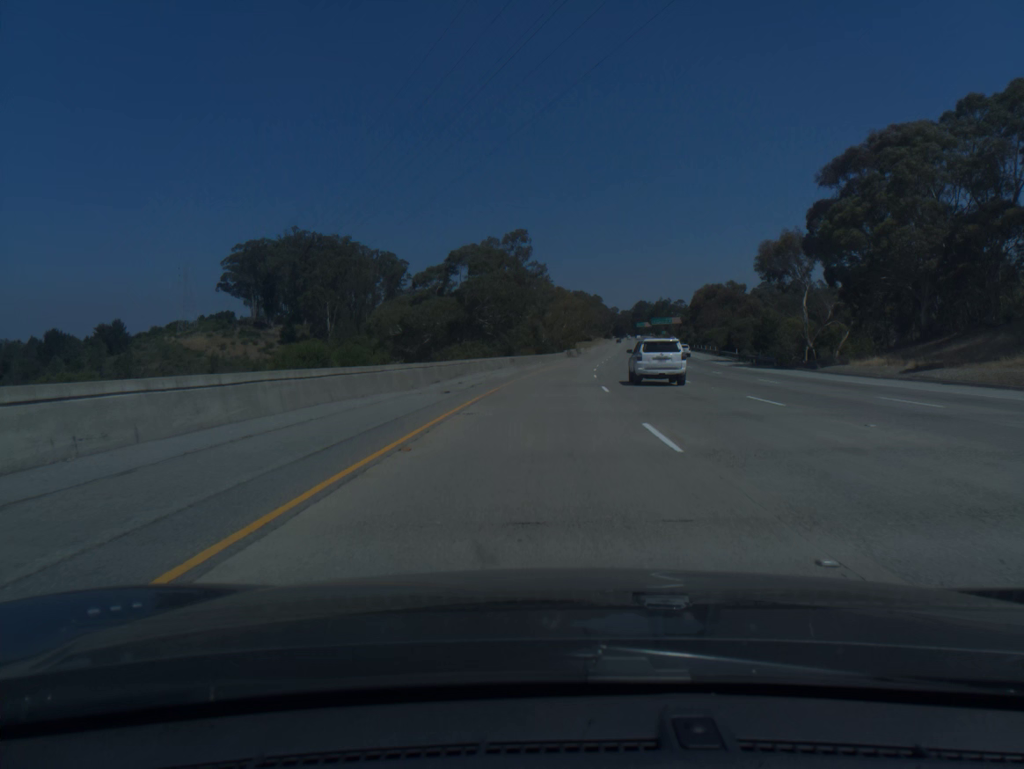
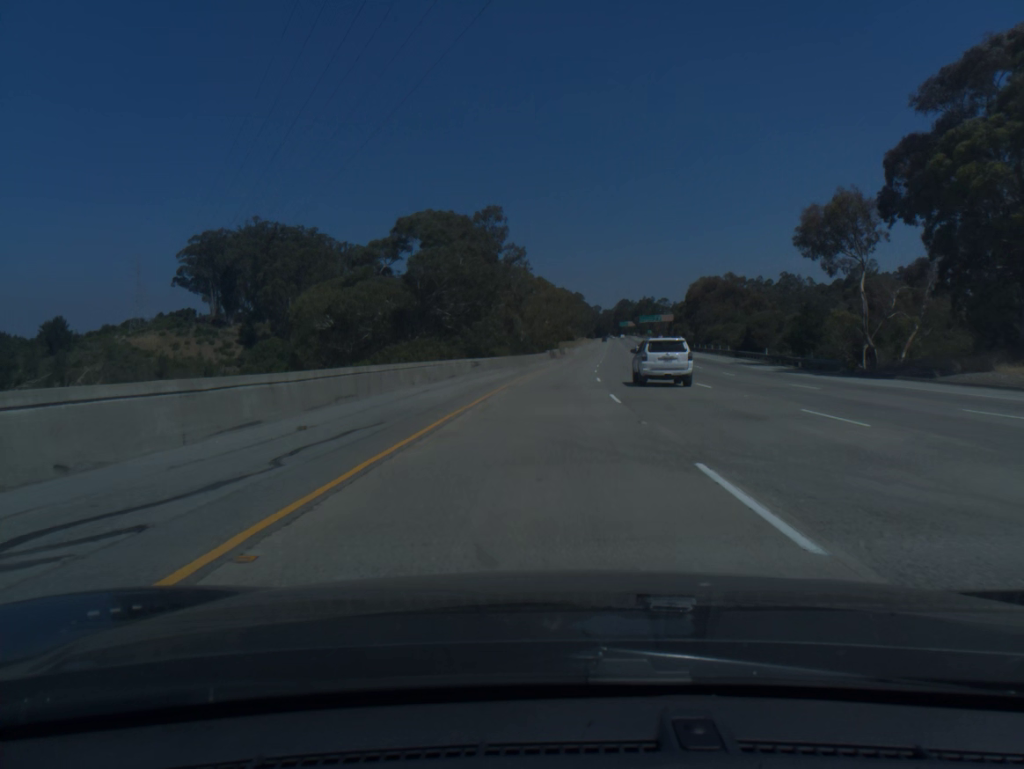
(+0.2, +19.6) m; +2°
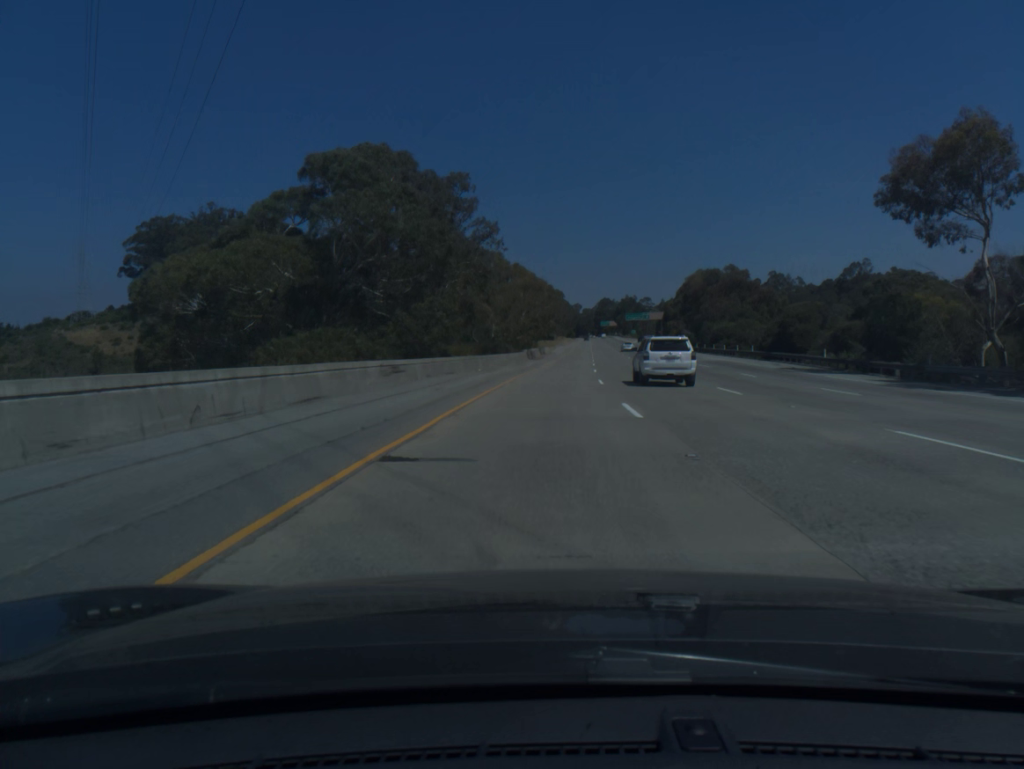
(+0.2, +19.6) m; +2°
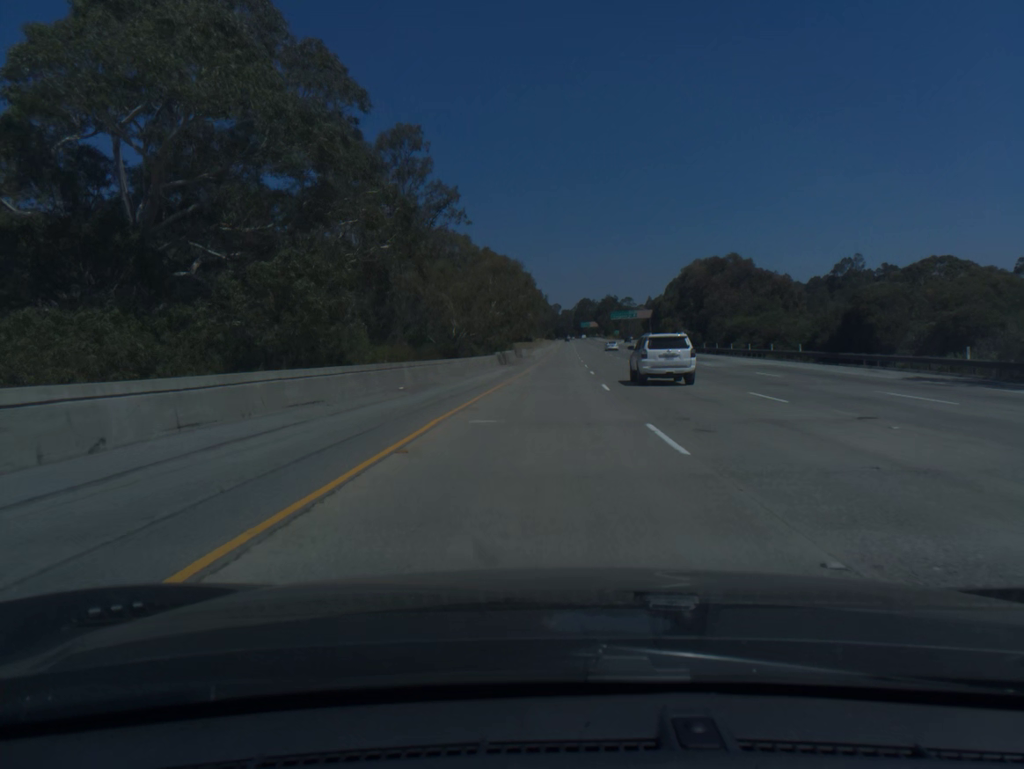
(+0.3, +19.6) m; +1°
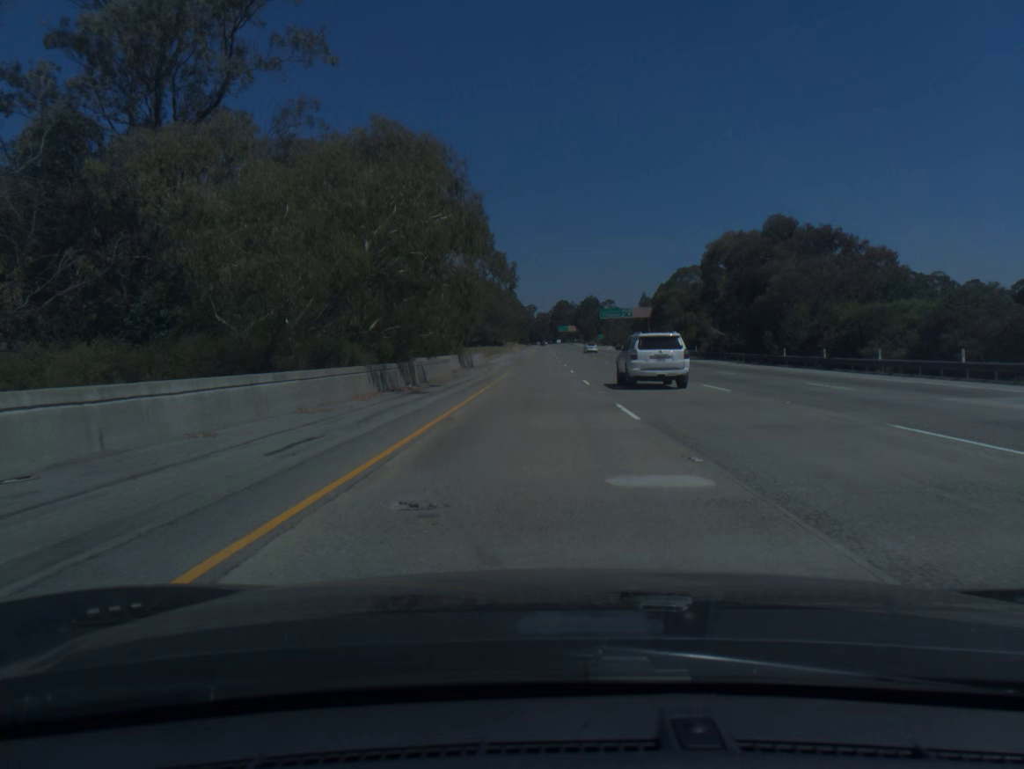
(+0.9, +39.2) m; +2°
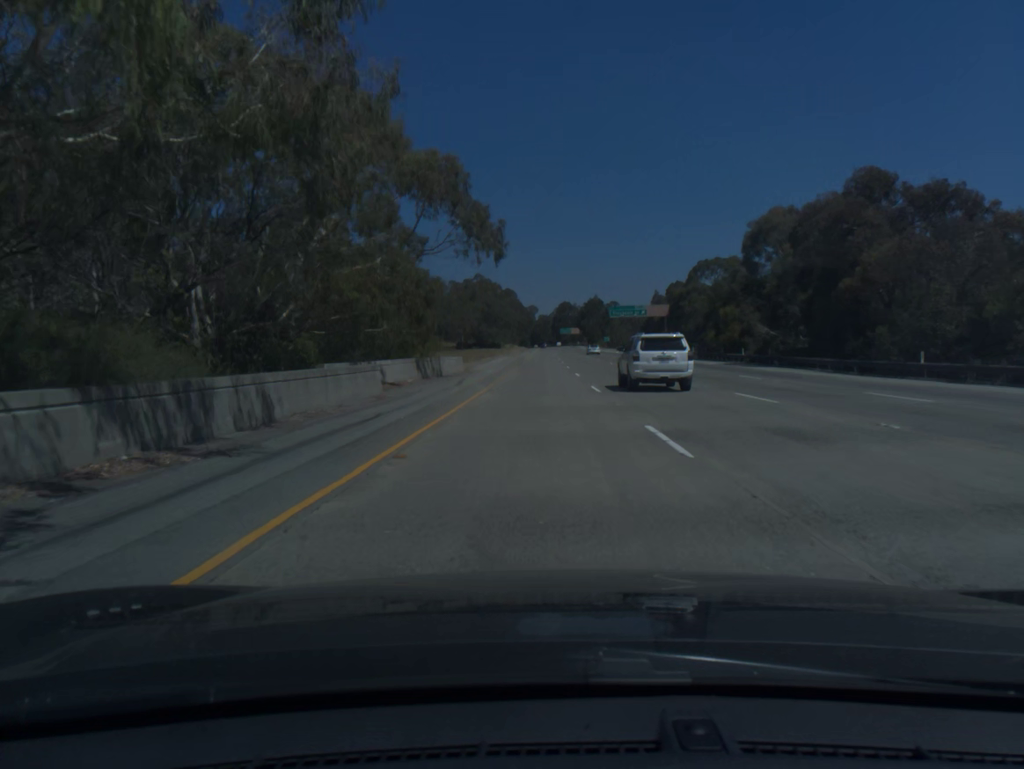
(0.0, +19.6) m; 0°
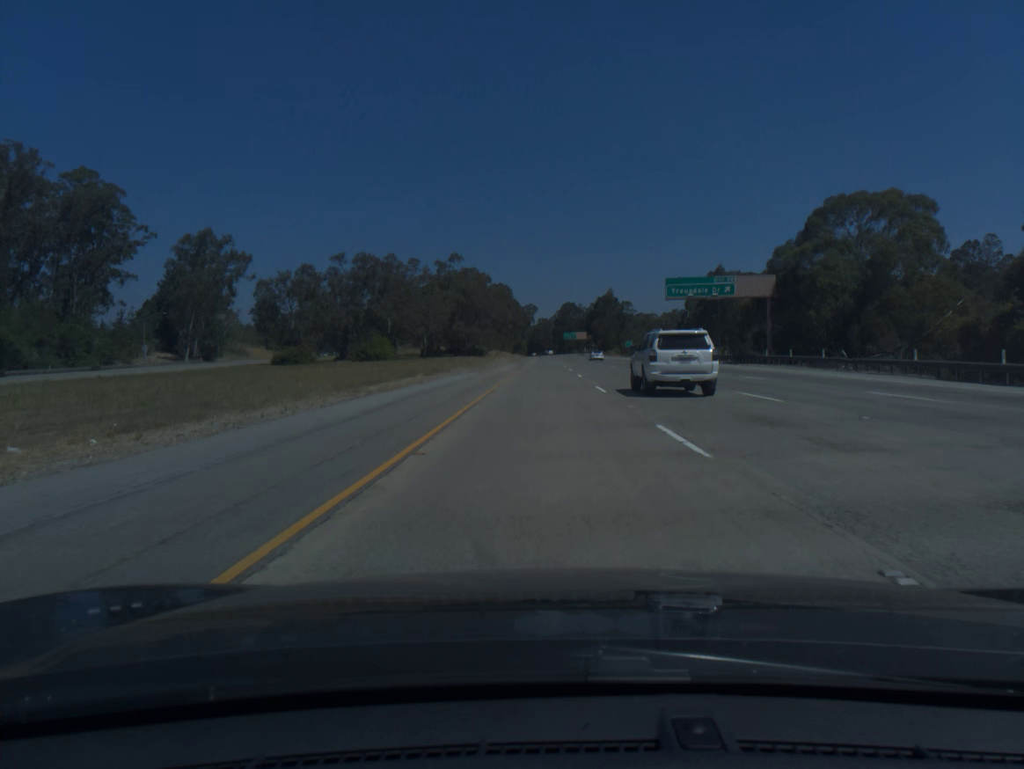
(0.0, +58.5) m; 0°
